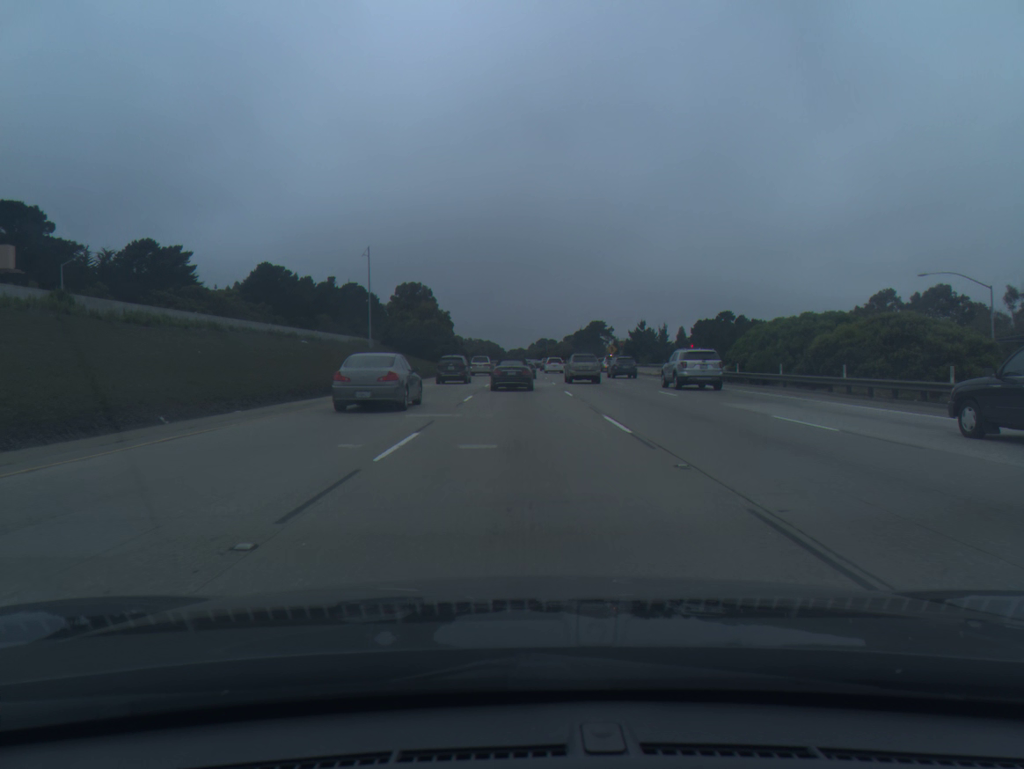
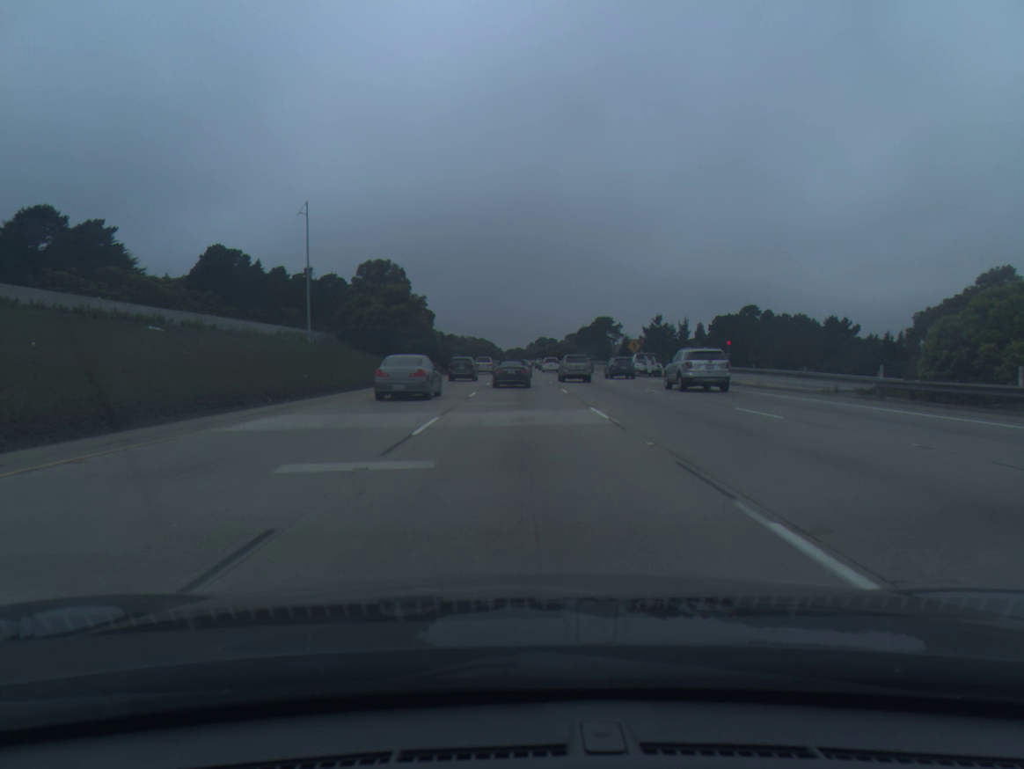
(0.0, +26.0) m; 0°
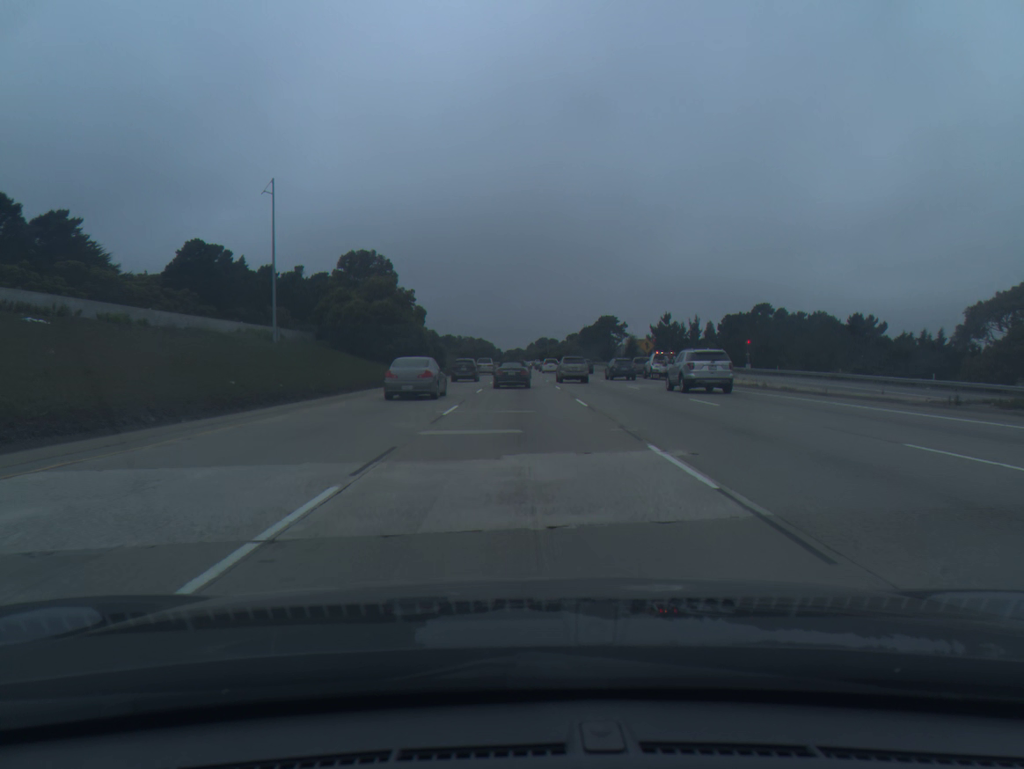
(0.0, +9.0) m; 0°
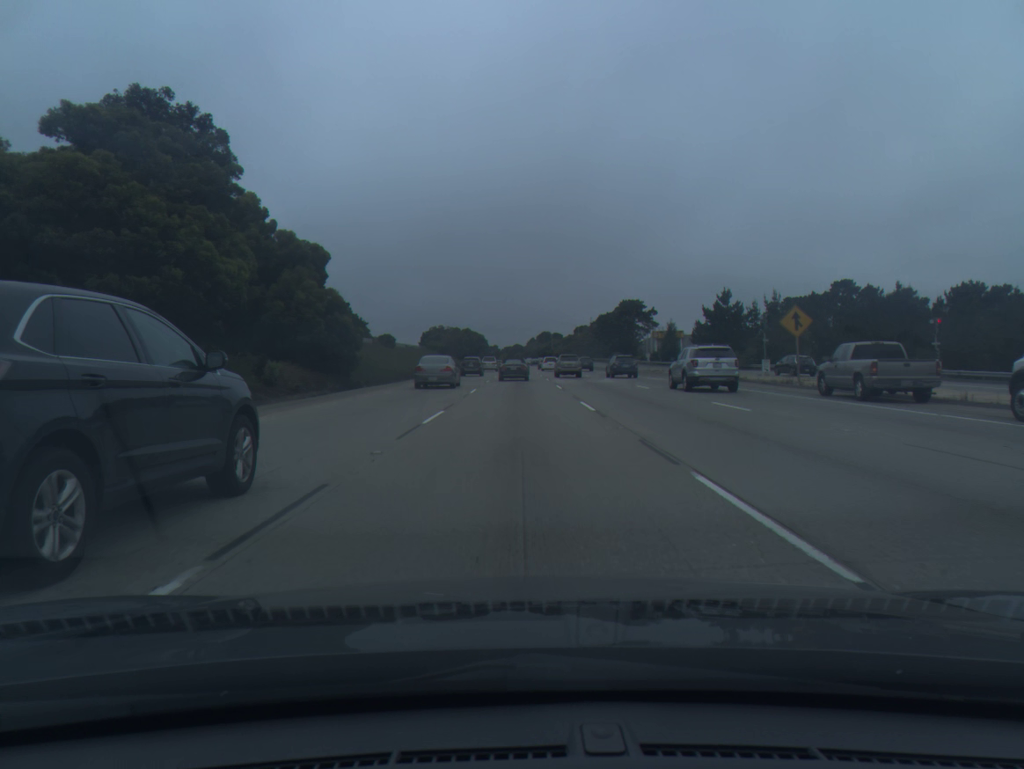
(+0.1, +47.2) m; 0°
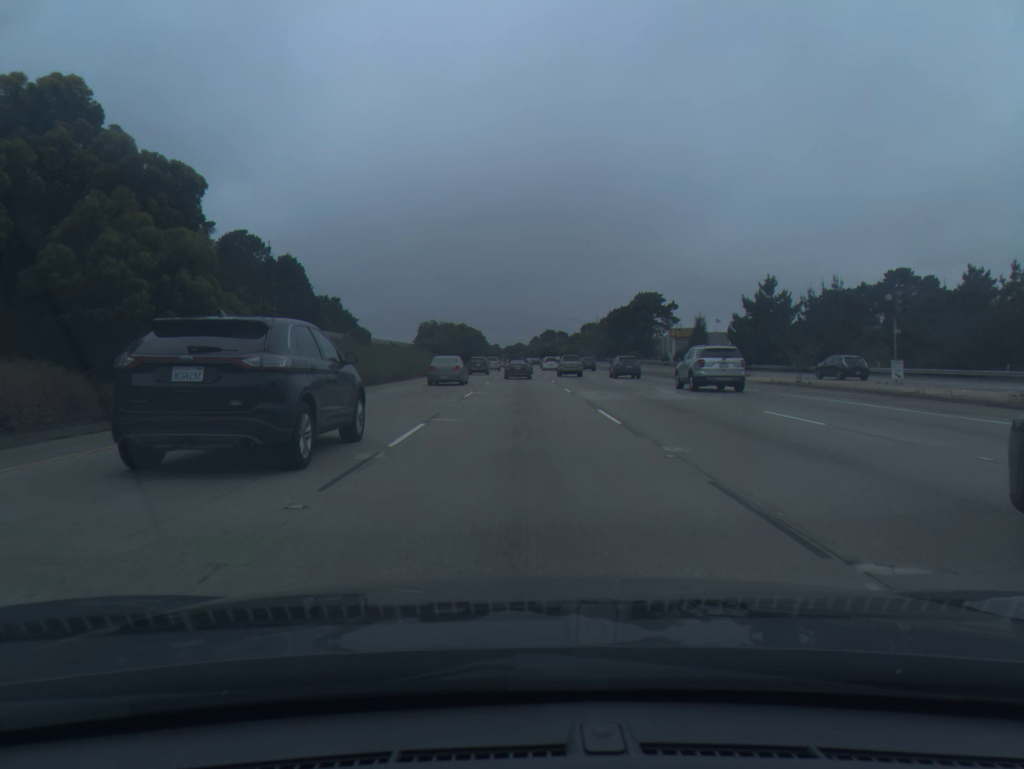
(0.0, +19.0) m; 0°
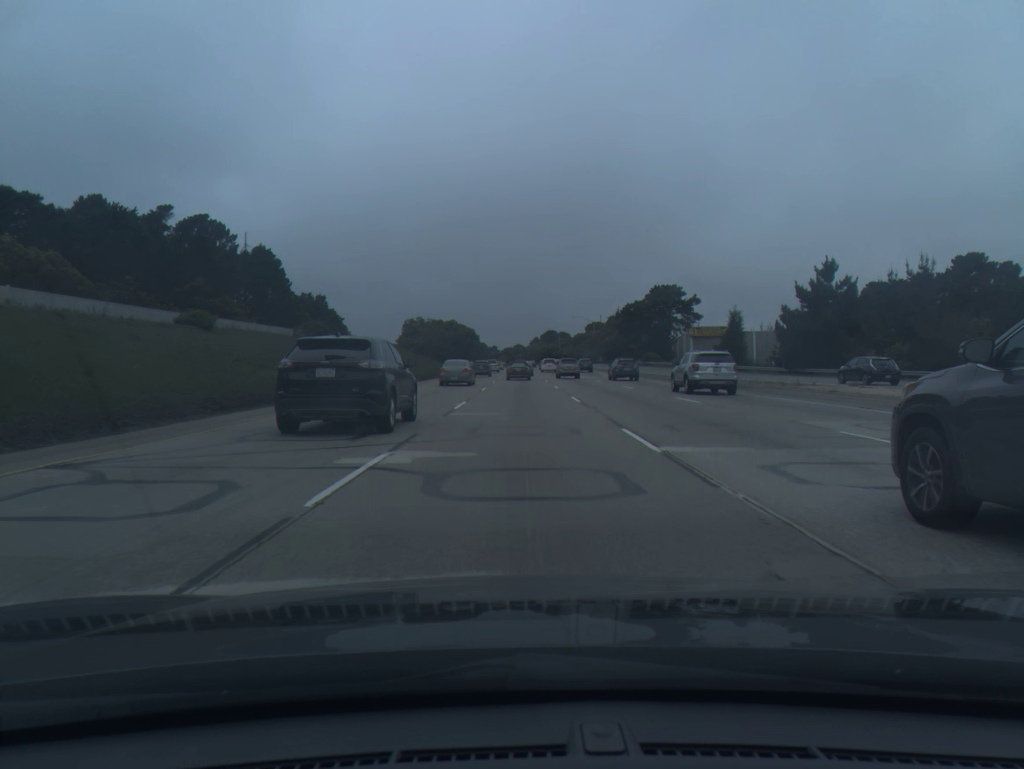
(0.0, +18.8) m; 0°
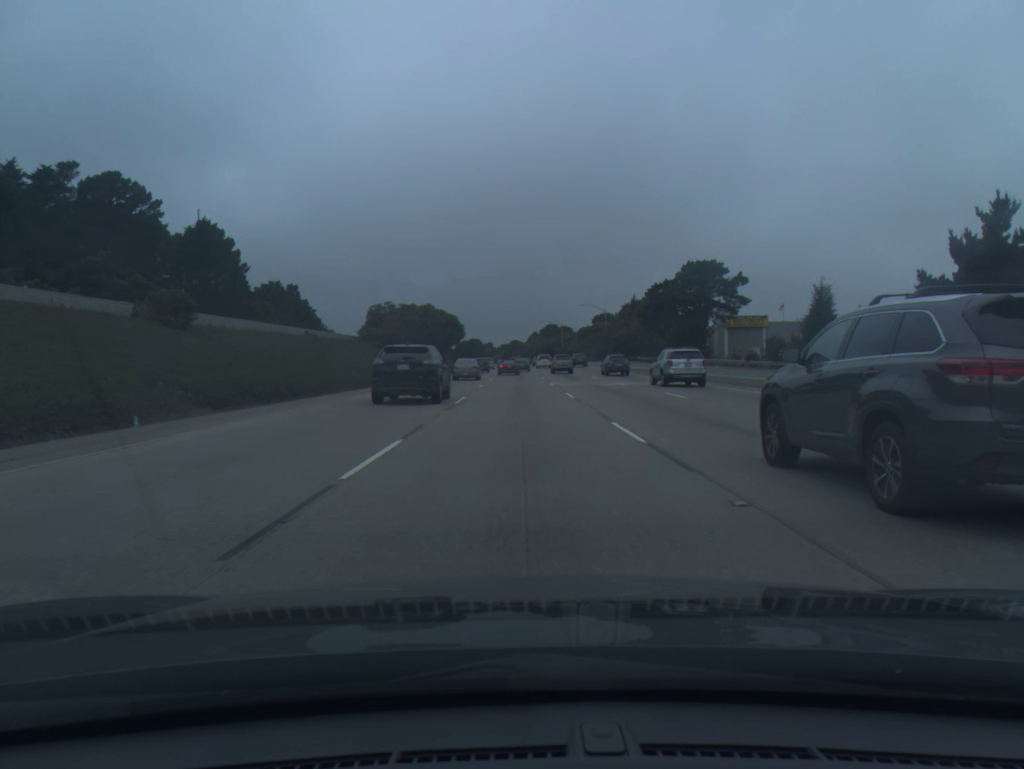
(0.0, +27.9) m; 0°
